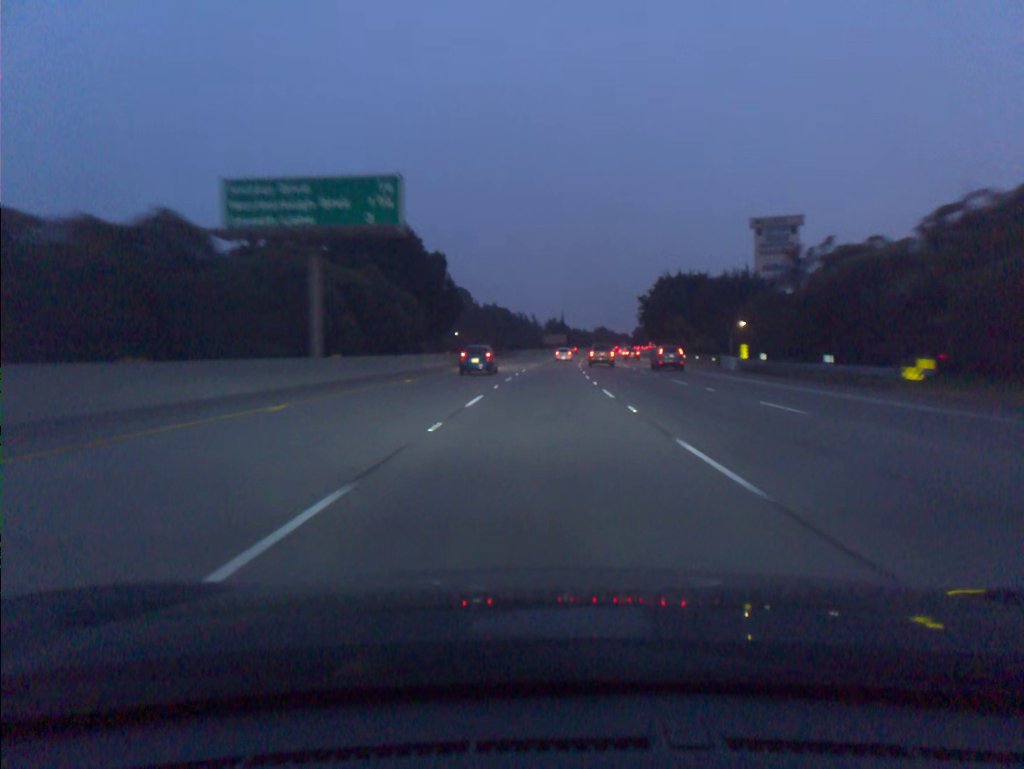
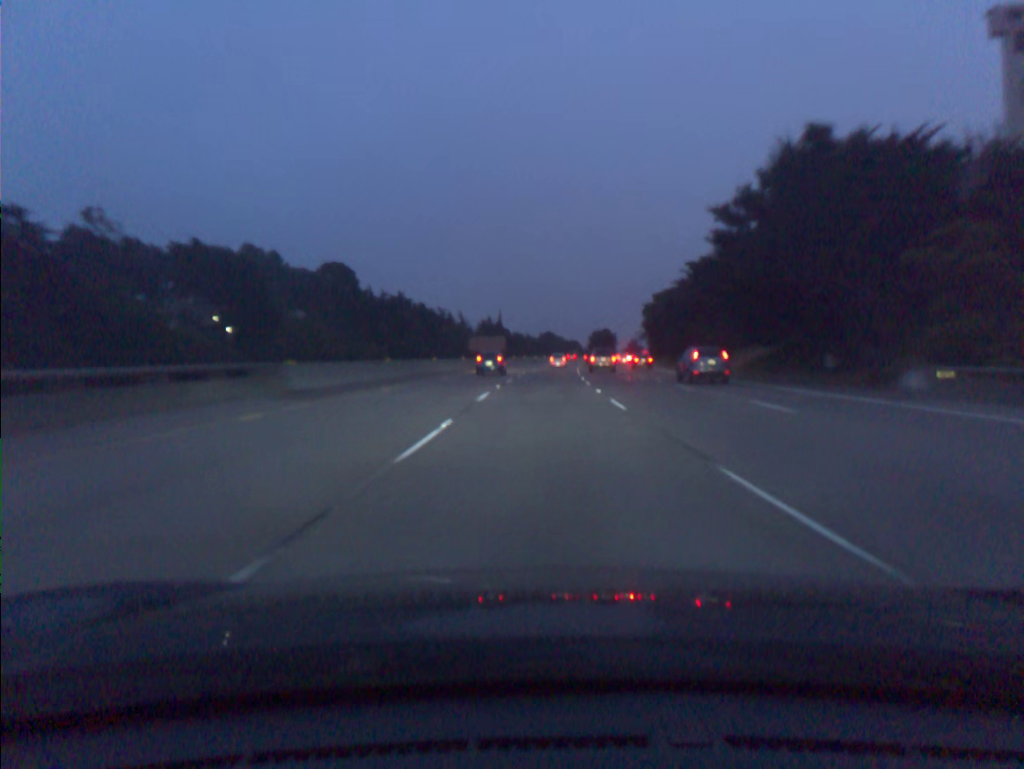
(+3.5, +90.4) m; +5°
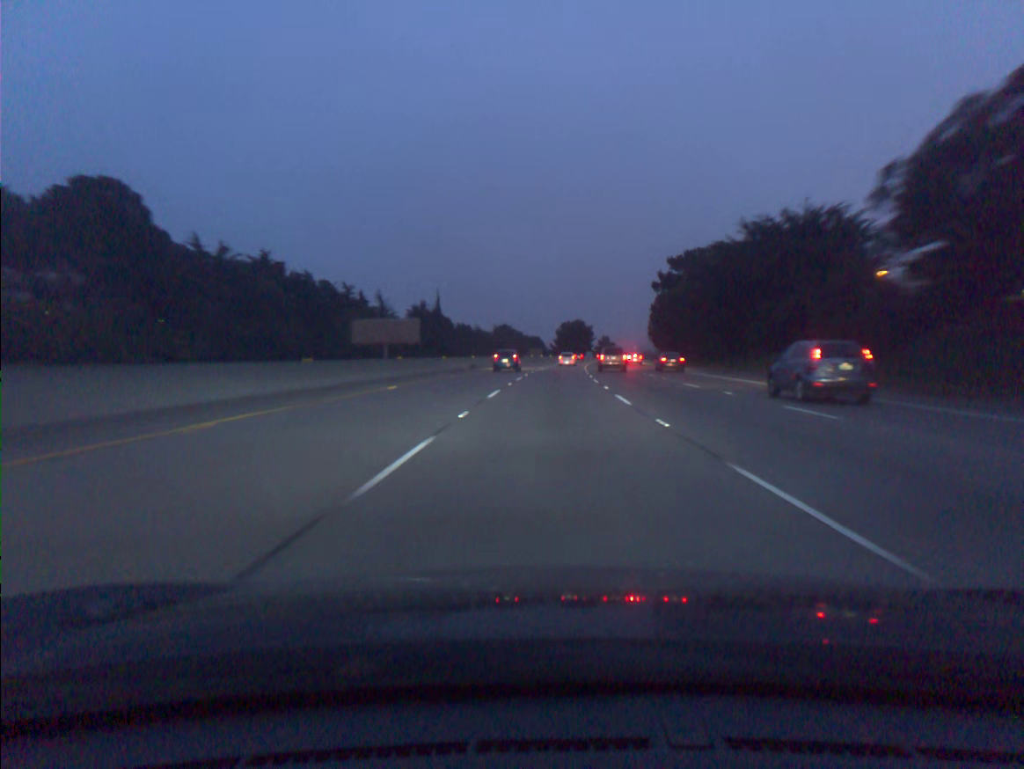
(+1.6, +72.6) m; +3°
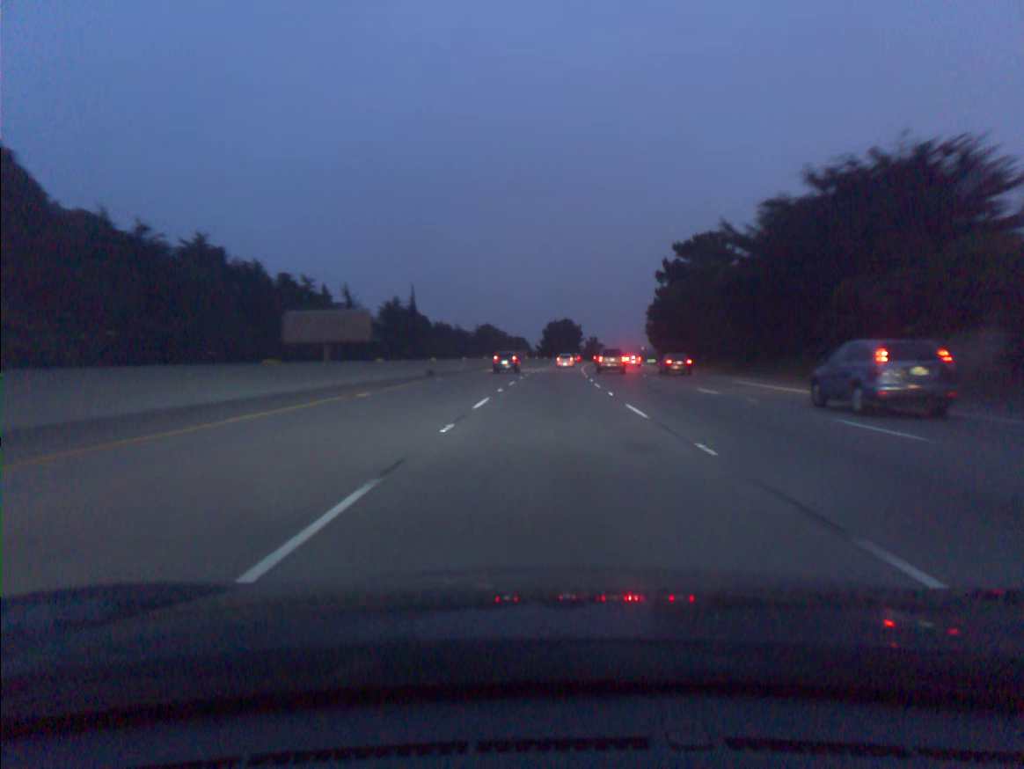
(+0.2, +18.2) m; +1°
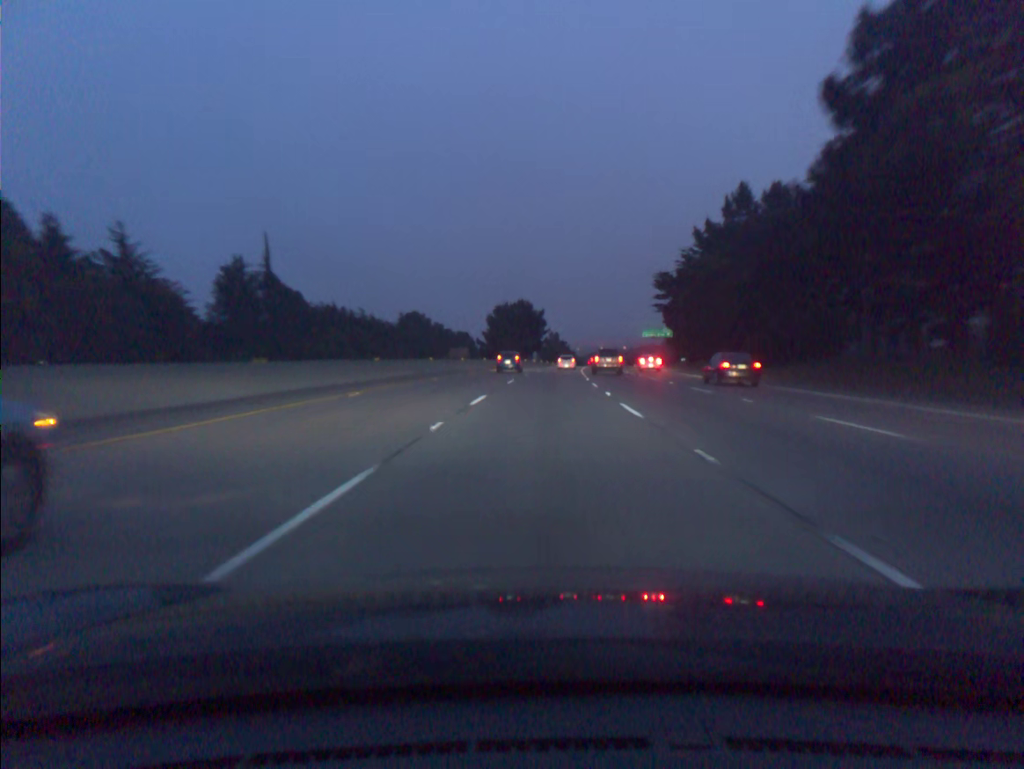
(+2.5, +72.9) m; +3°
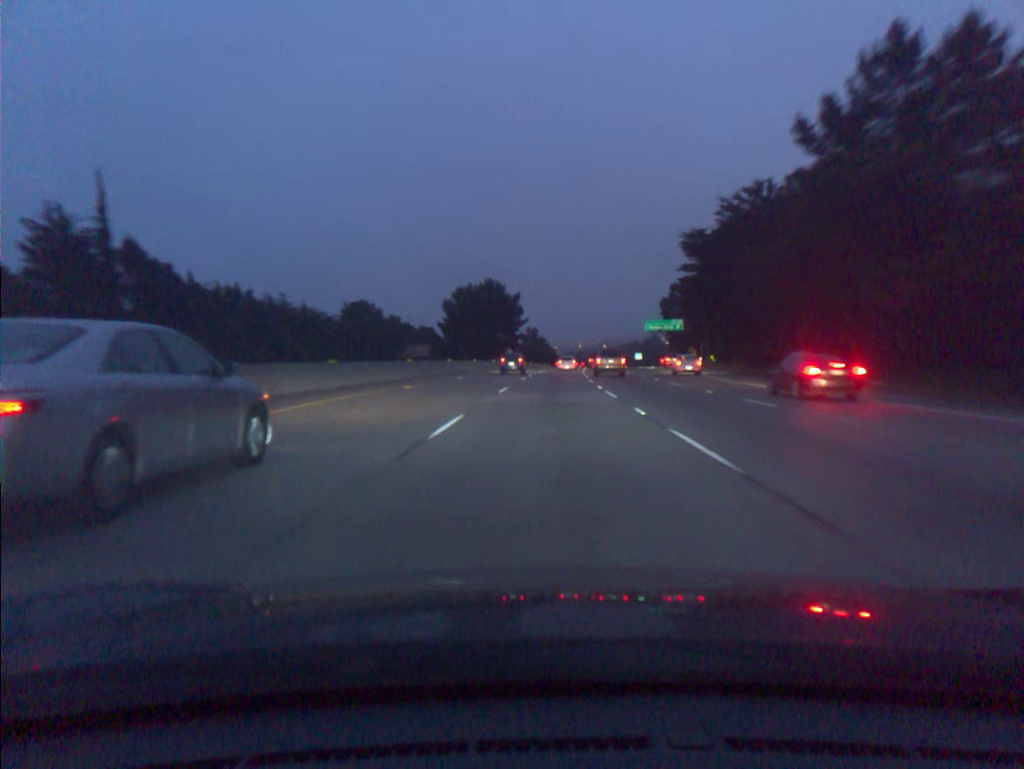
(+0.5, +36.6) m; +2°
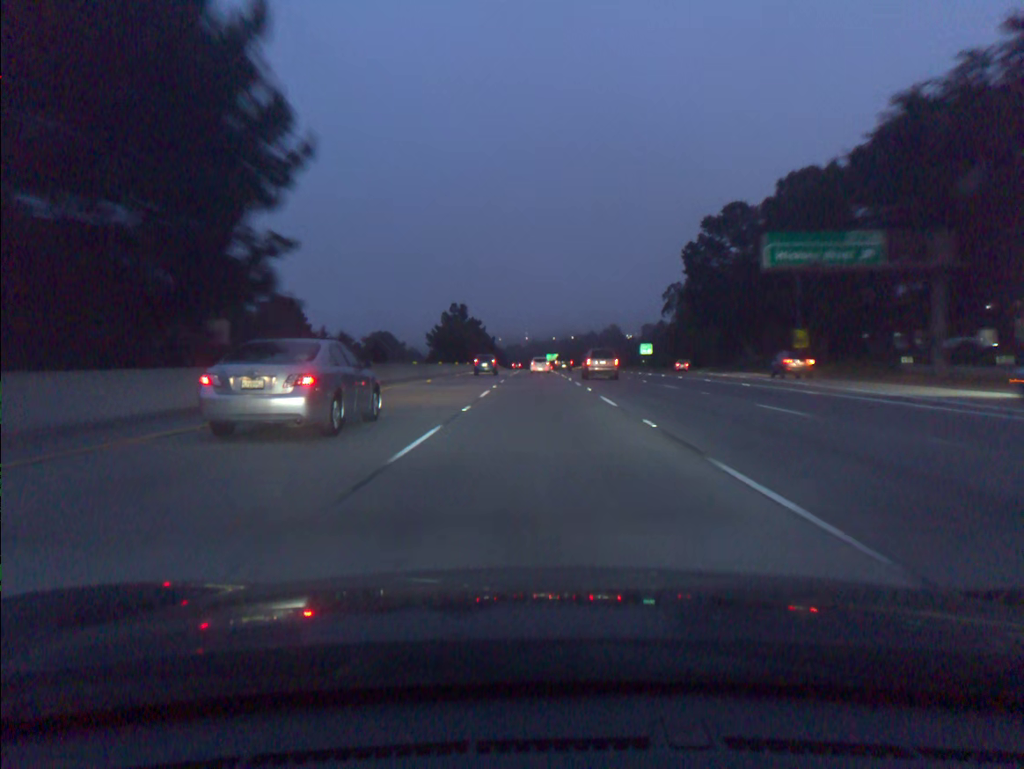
(+3.7, +91.5) m; +4°
